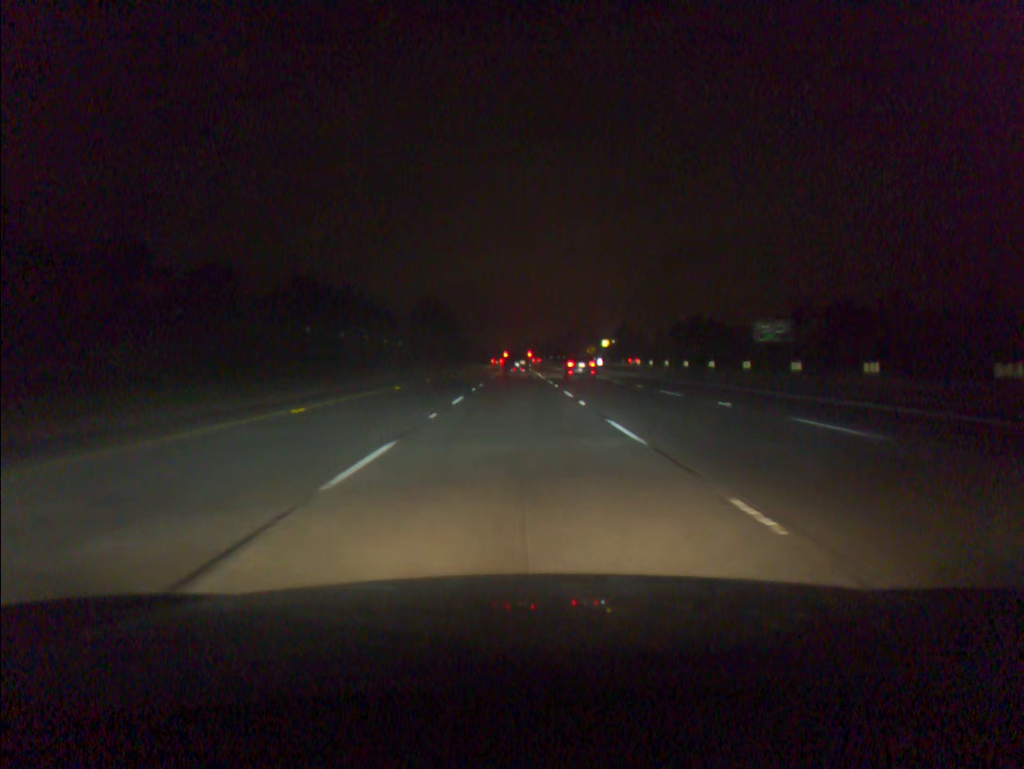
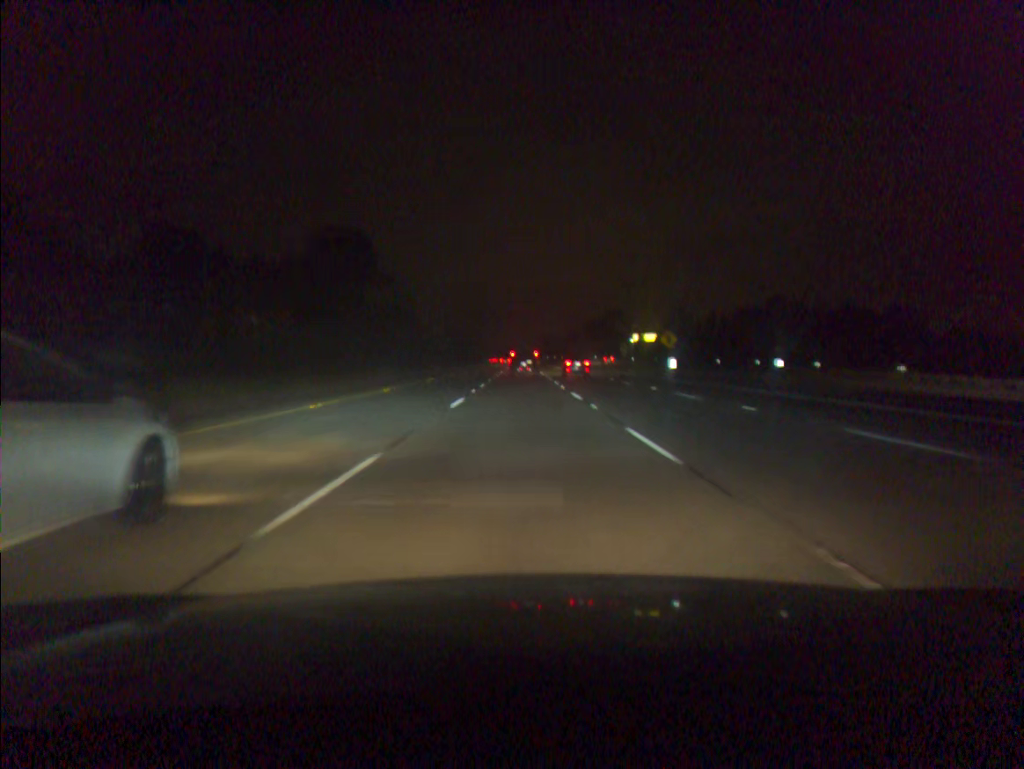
(-0.3, +75.1) m; 0°
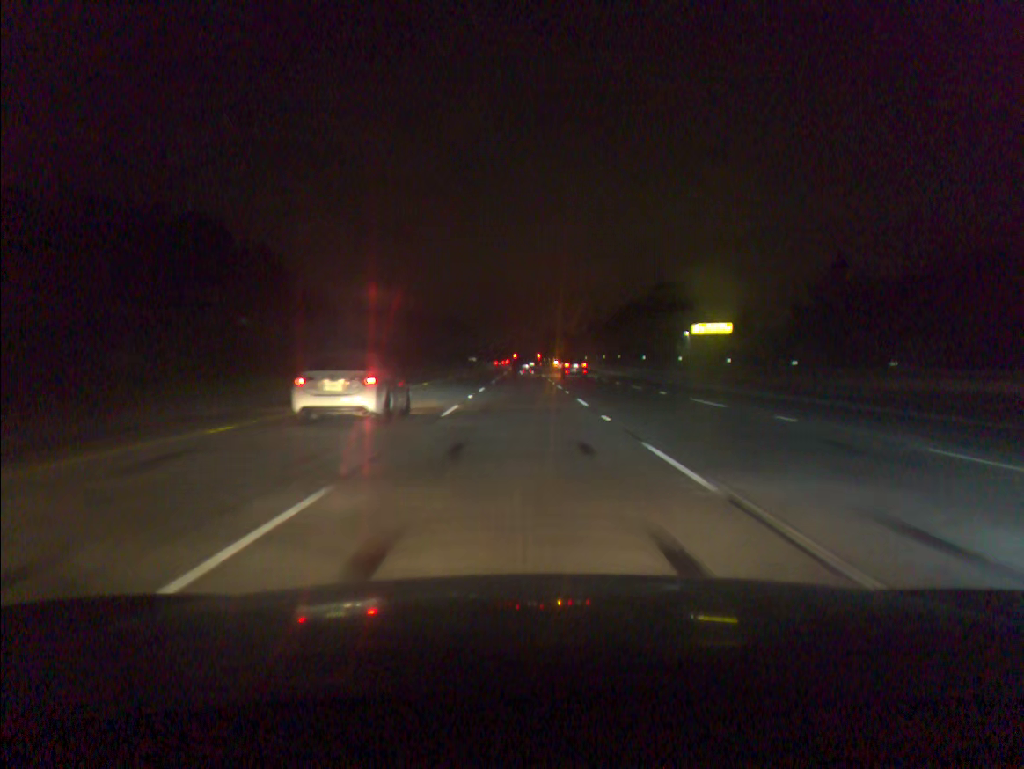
(+0.1, +75.4) m; 0°
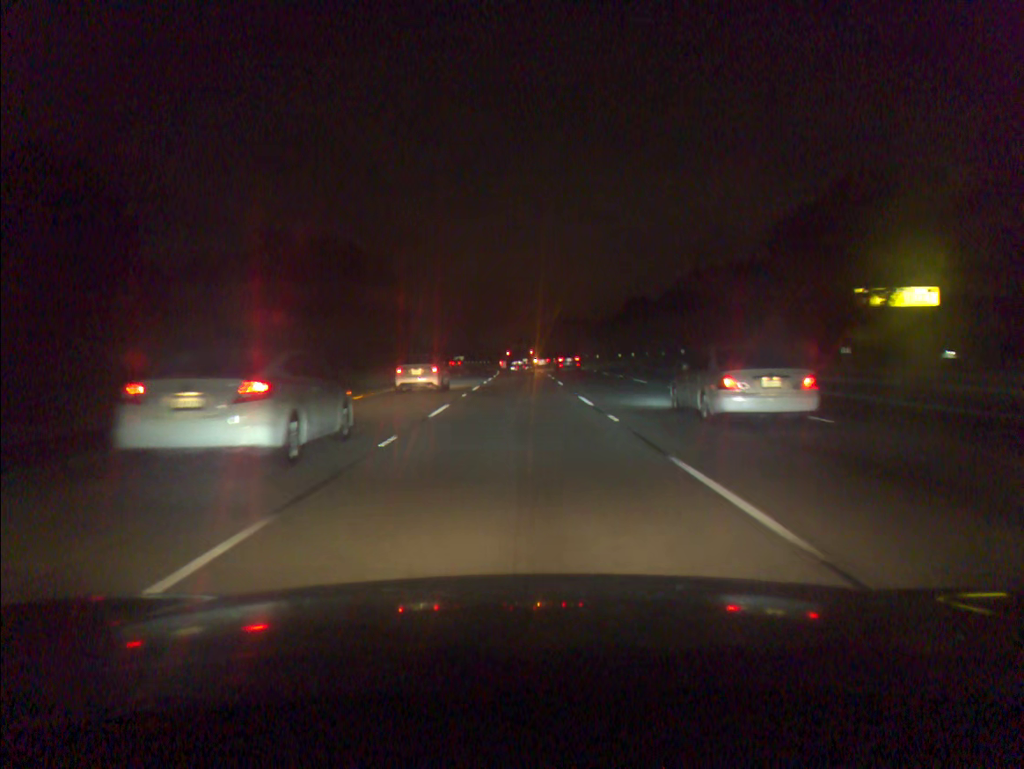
(+0.3, +75.0) m; 0°
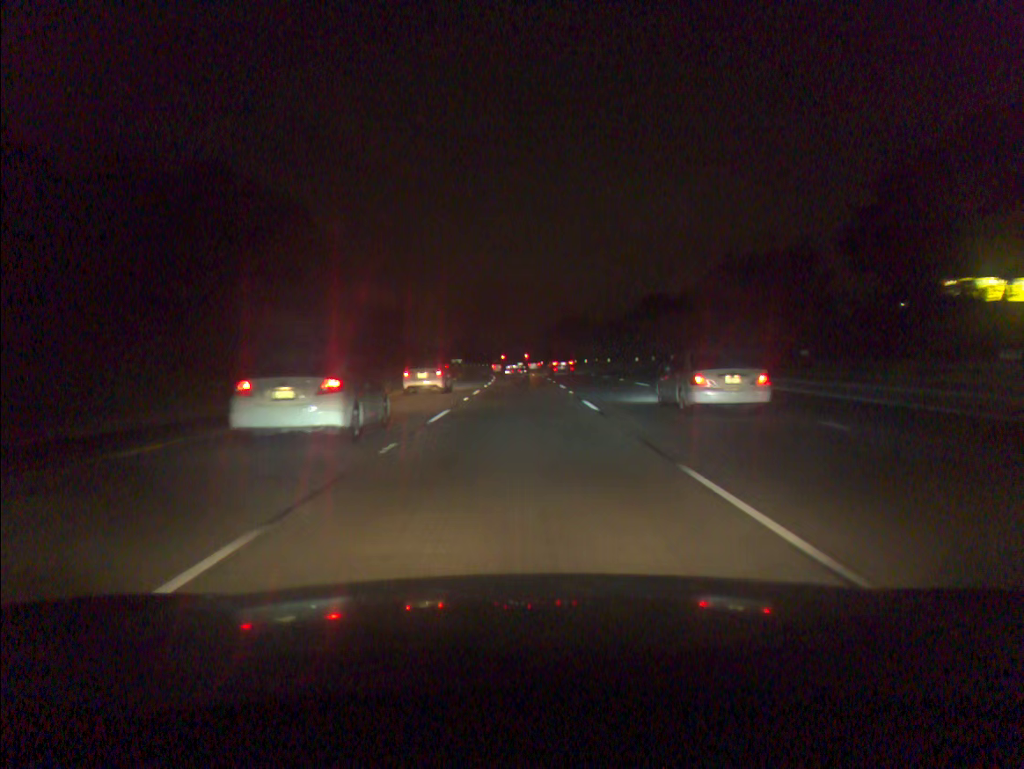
(0.0, +15.0) m; 0°
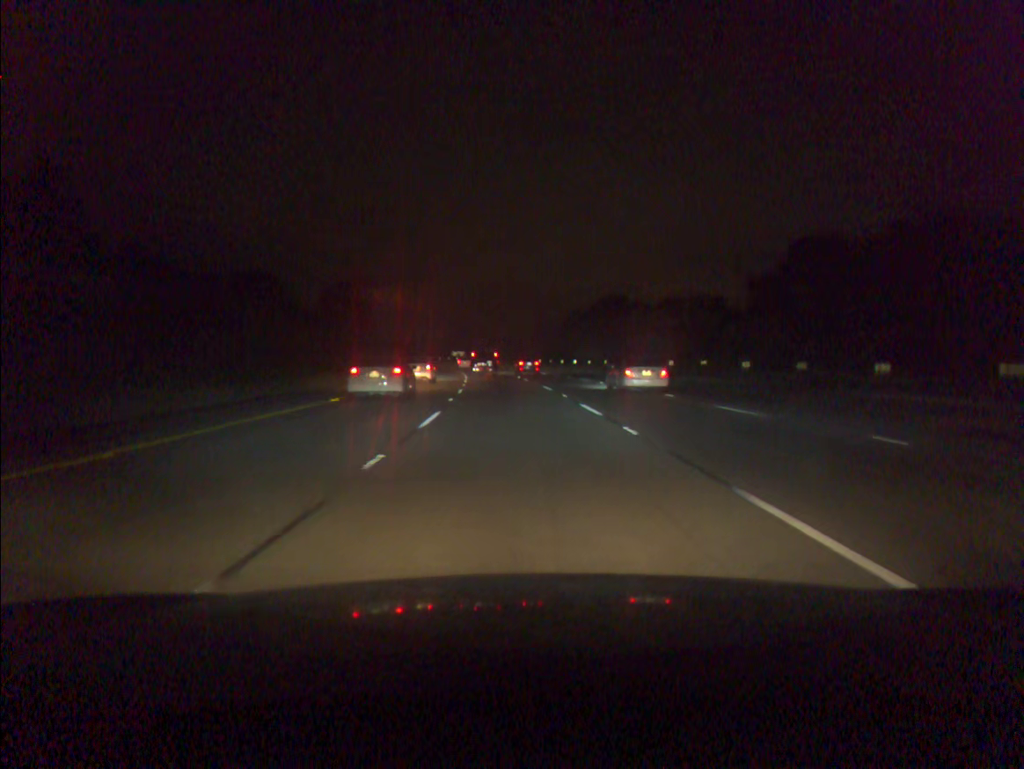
(-0.3, +60.1) m; -1°
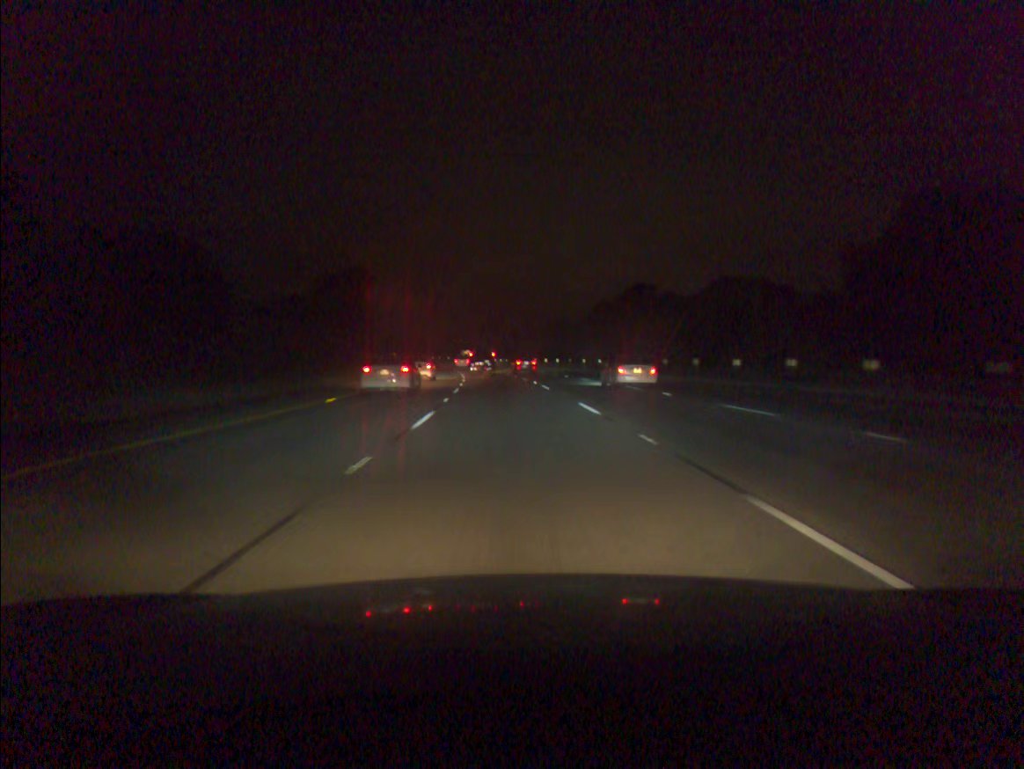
(-0.1, +15.1) m; -1°
